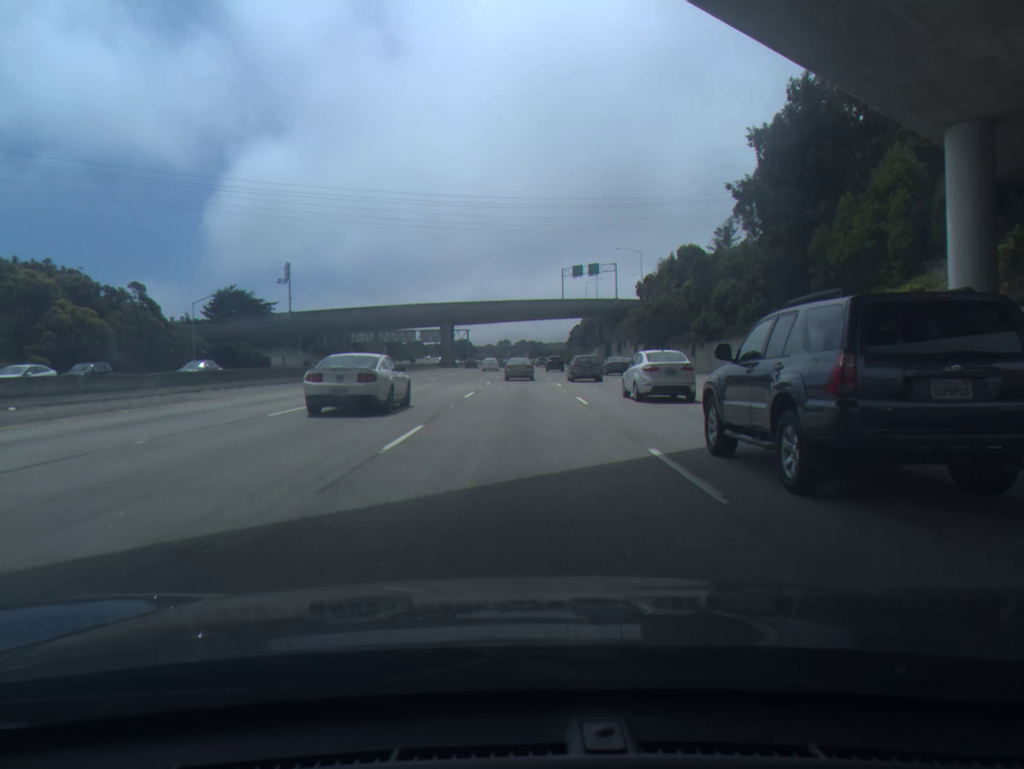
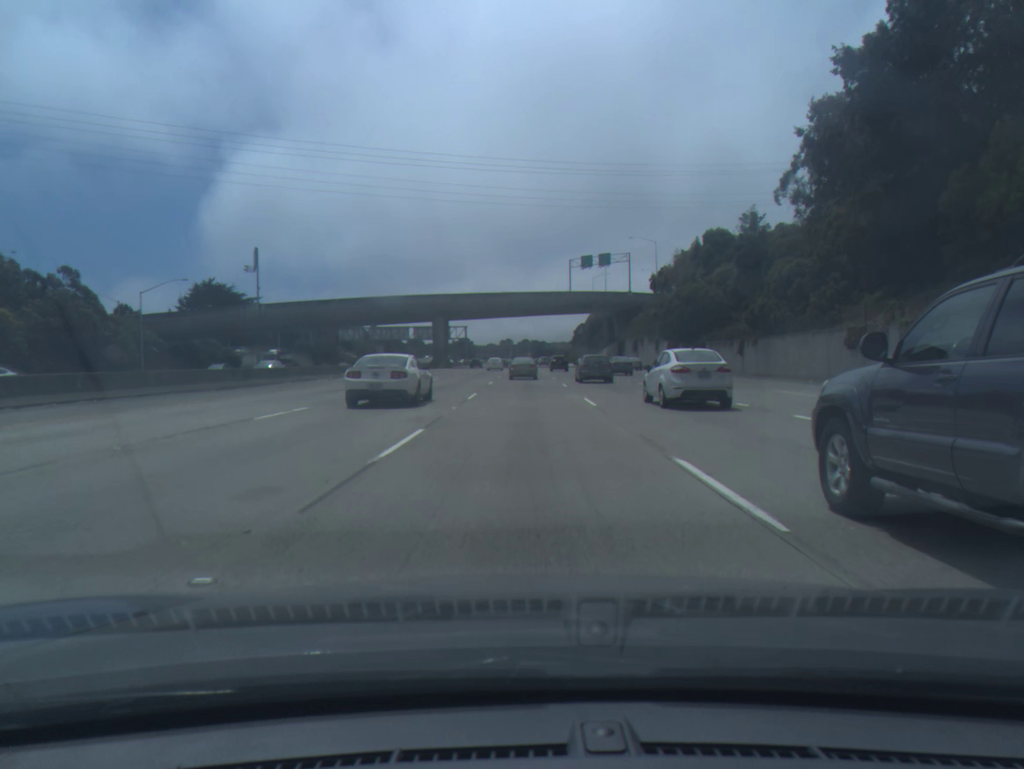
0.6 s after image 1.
(0.0, +15.7) m; 0°
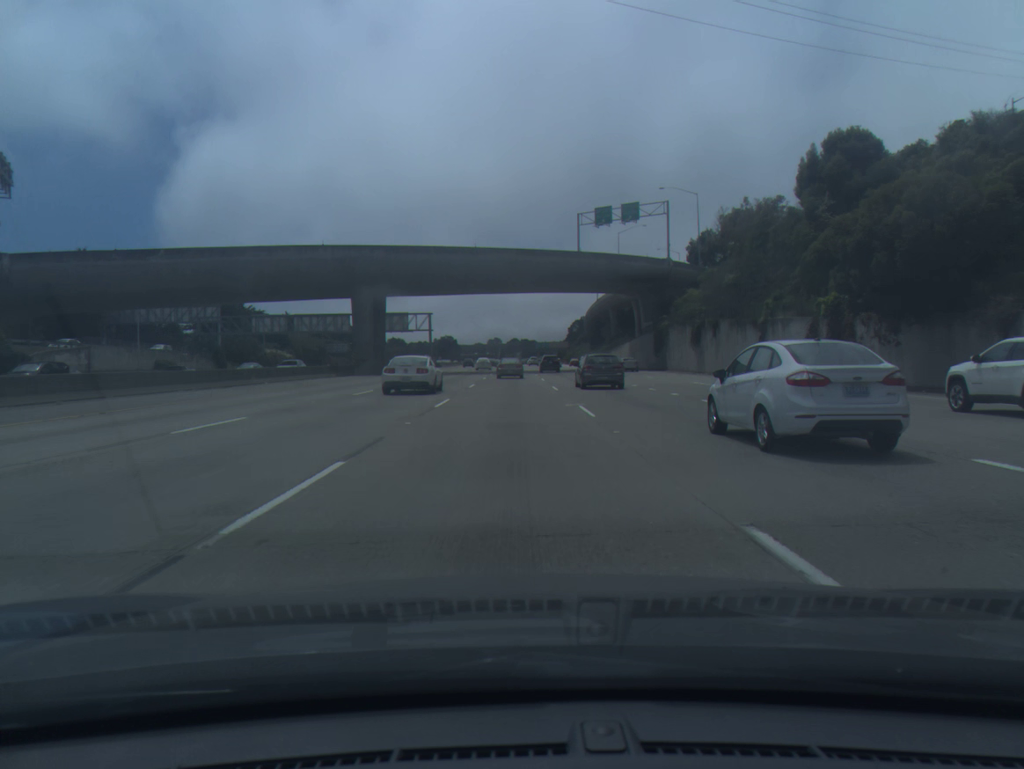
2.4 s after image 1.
(+0.4, +47.5) m; +1°
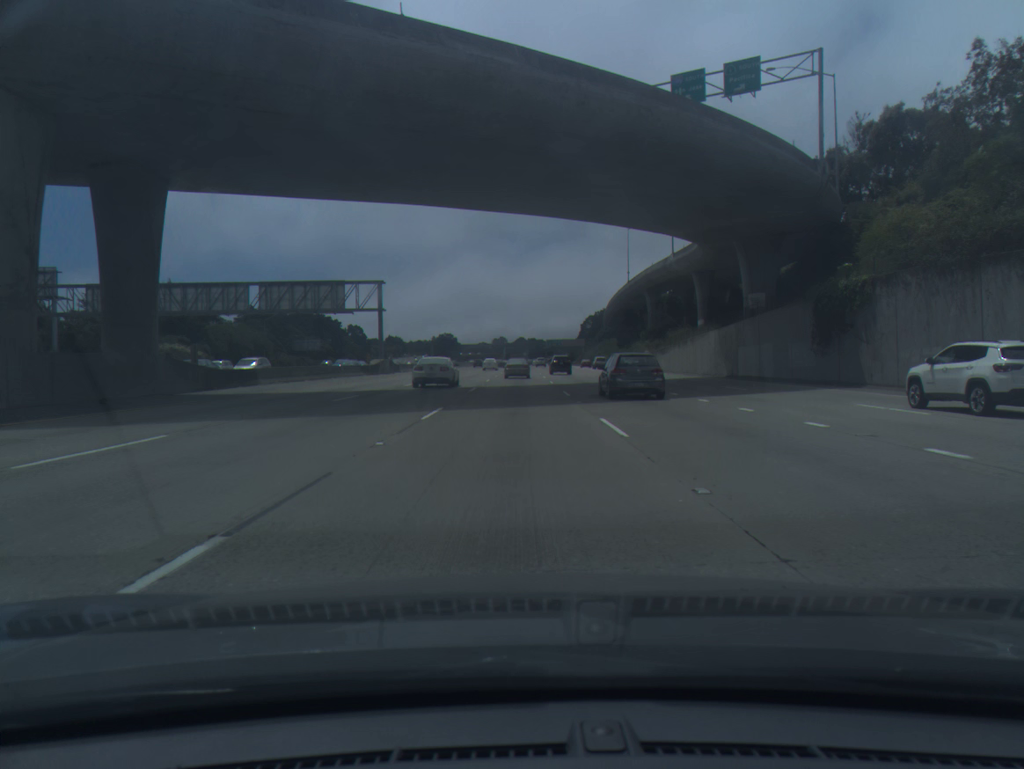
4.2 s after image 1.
(-0.4, +48.1) m; -1°
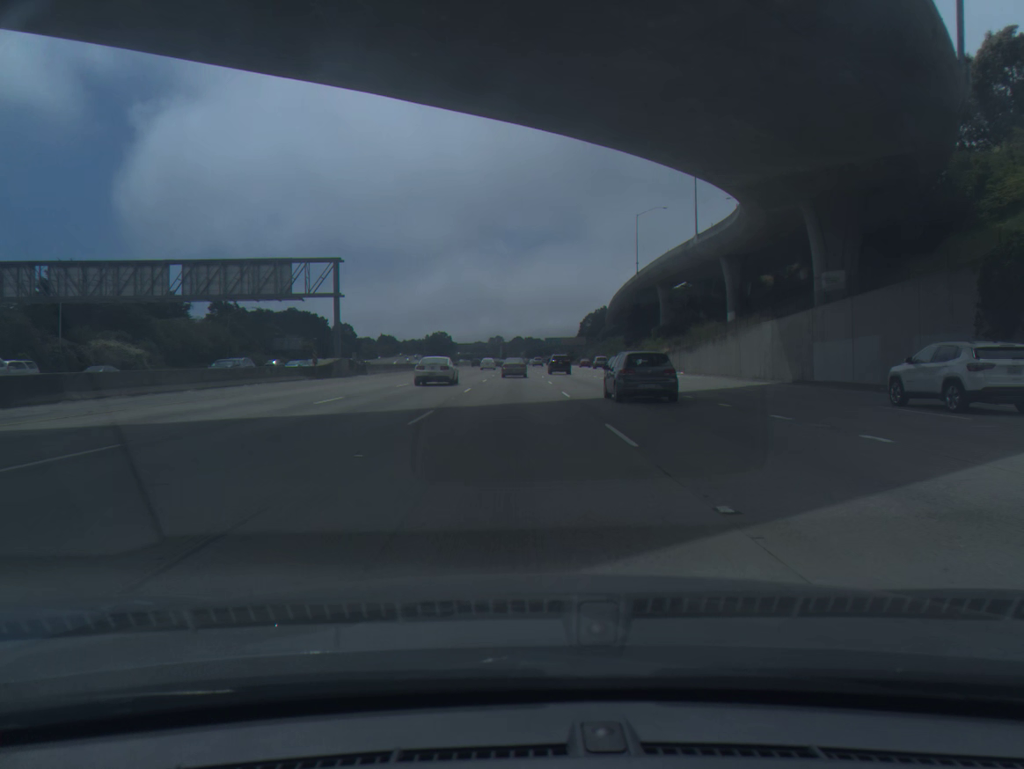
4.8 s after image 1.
(0.0, +16.0) m; 0°
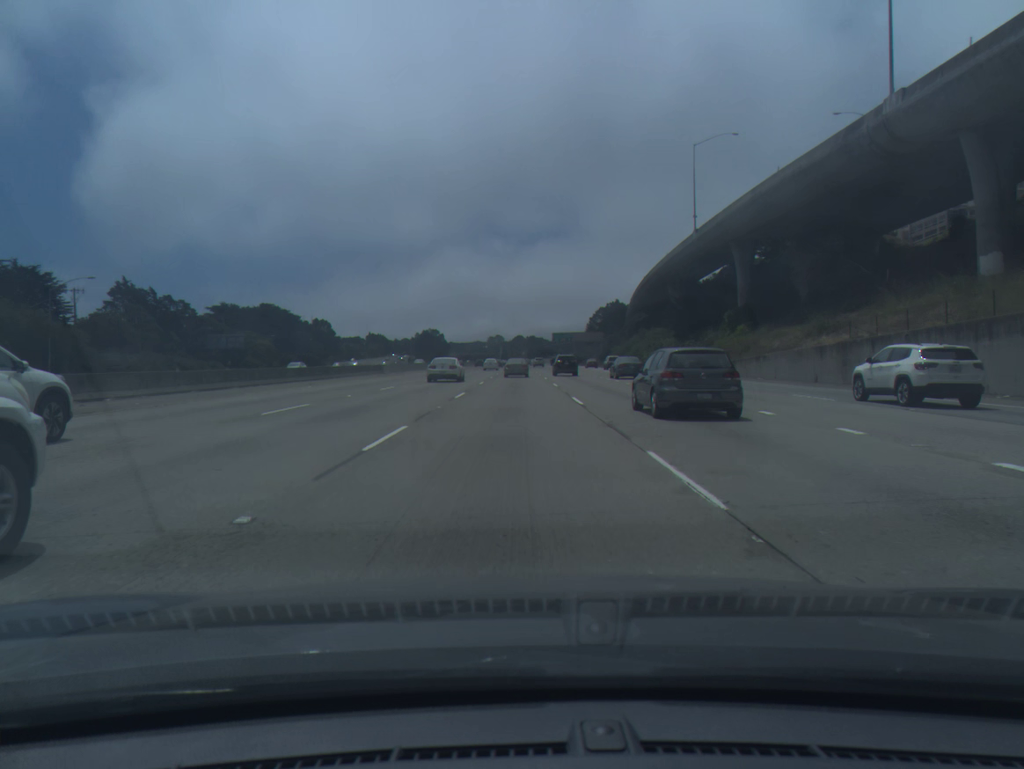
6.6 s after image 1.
(0.0, +48.2) m; 0°
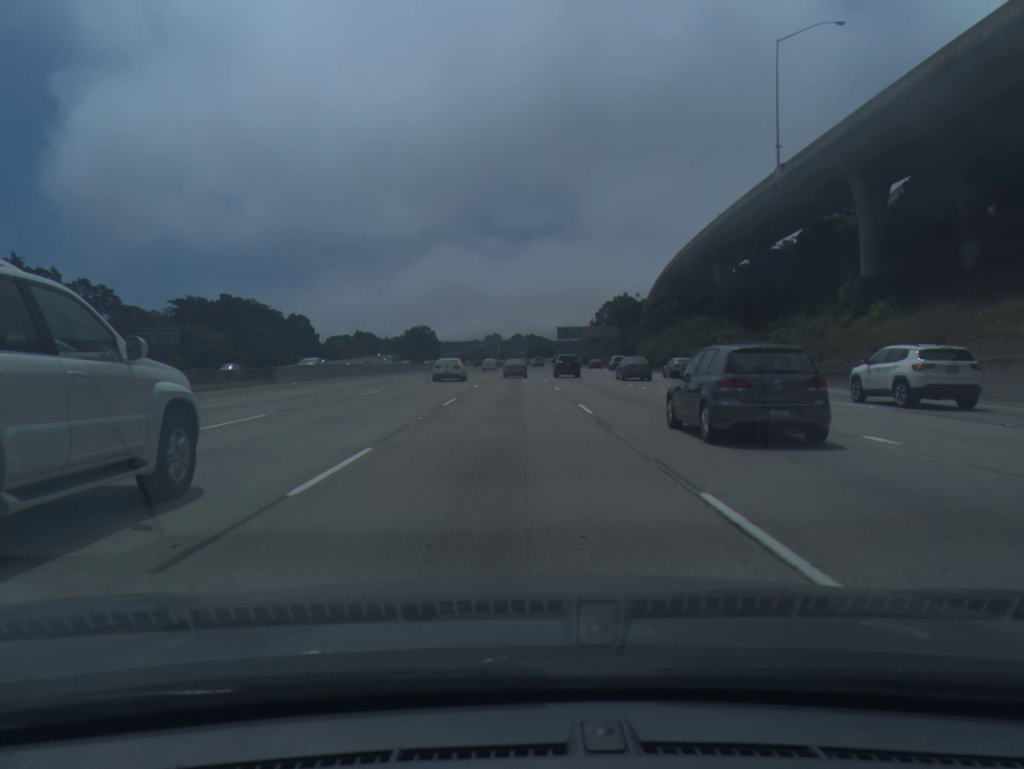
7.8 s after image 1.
(0.0, +32.4) m; 0°
